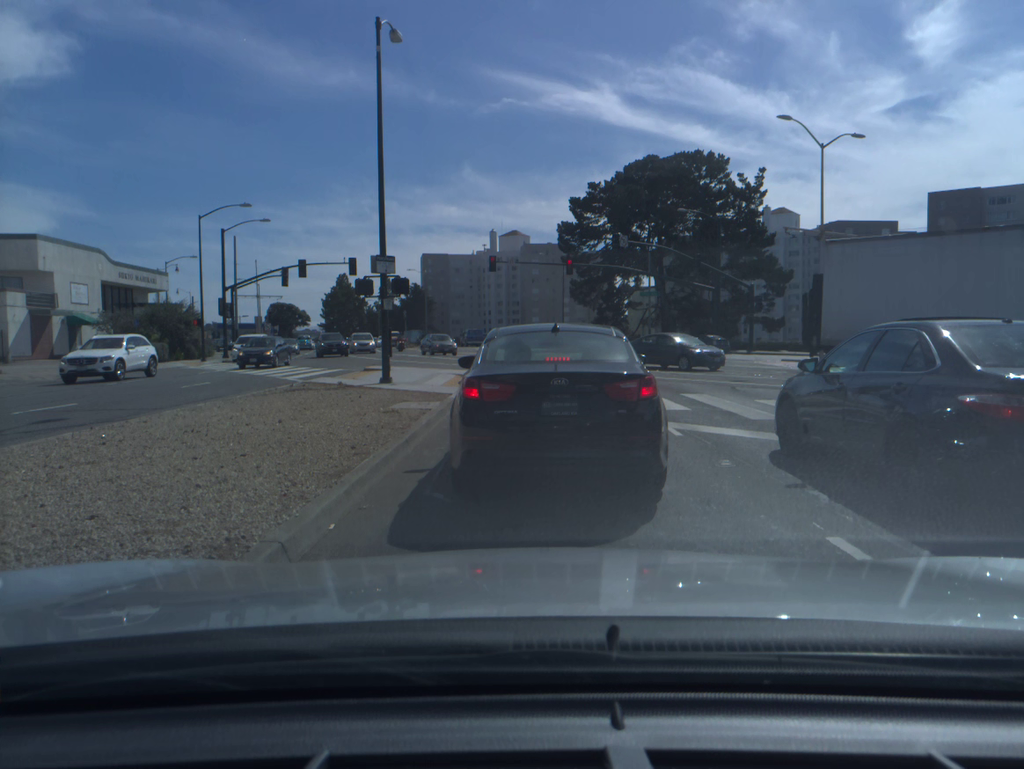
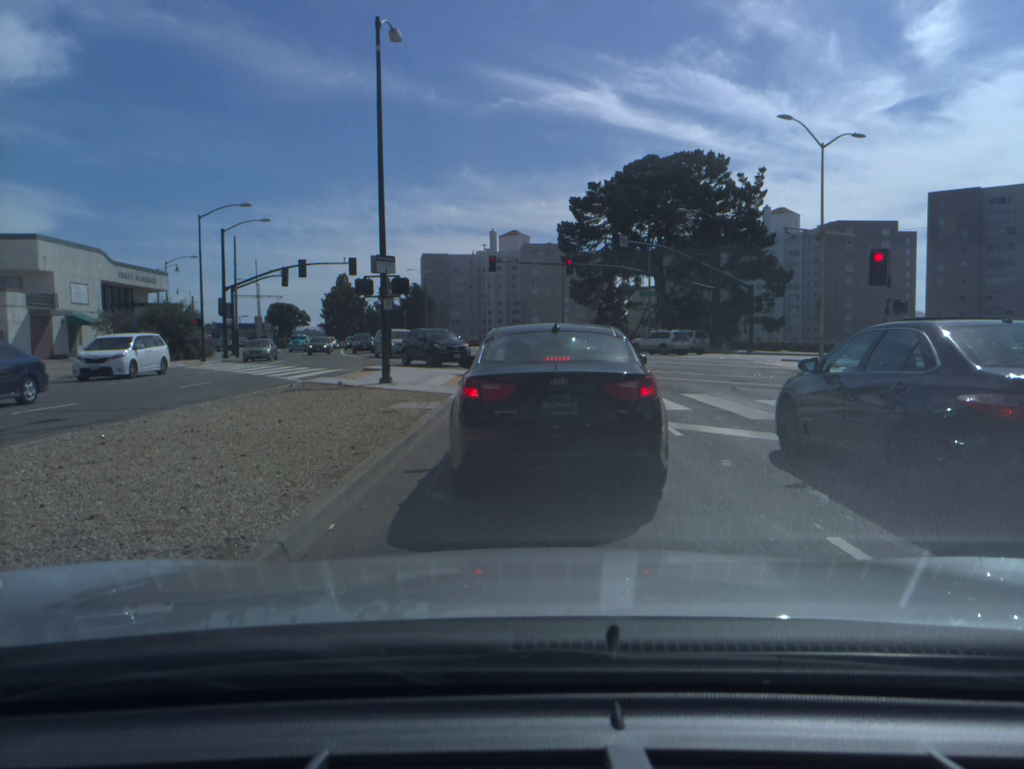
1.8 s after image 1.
(0.0, 0.0) m; 0°
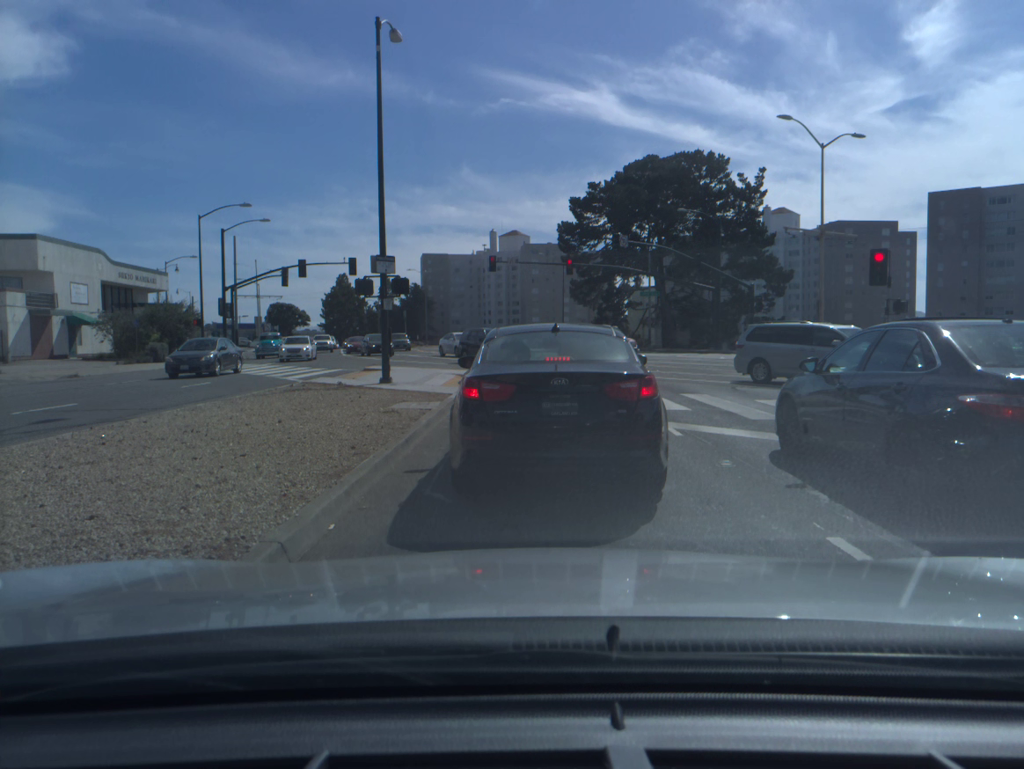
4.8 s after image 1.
(0.0, 0.0) m; 0°
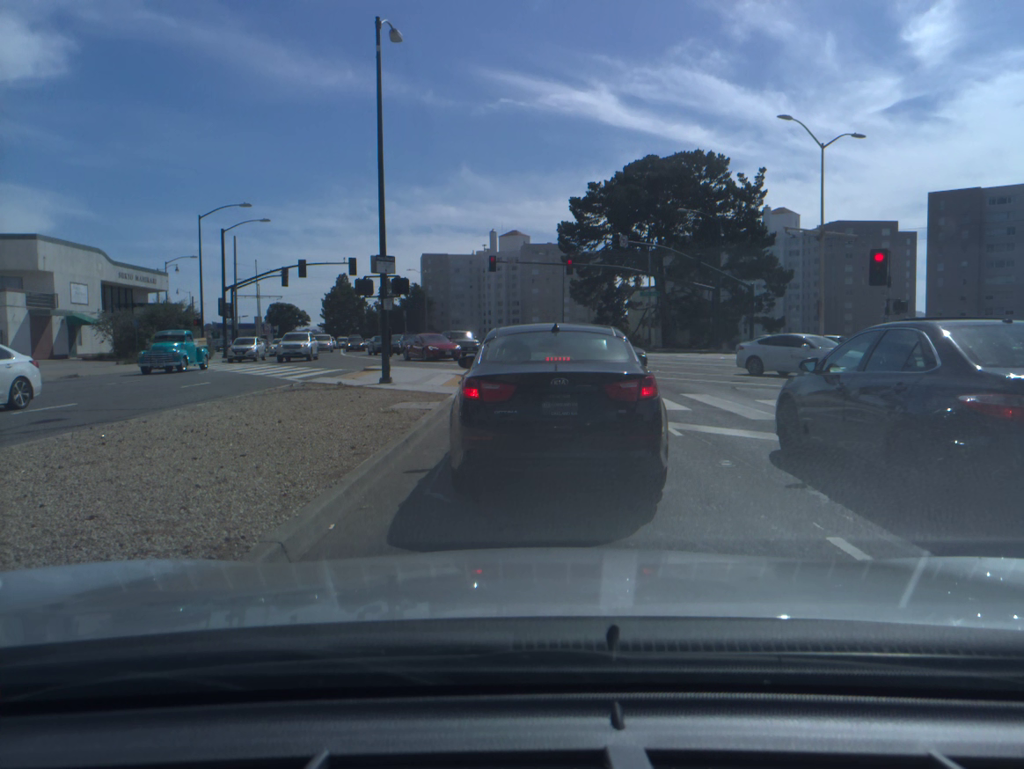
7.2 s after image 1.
(0.0, 0.0) m; 0°
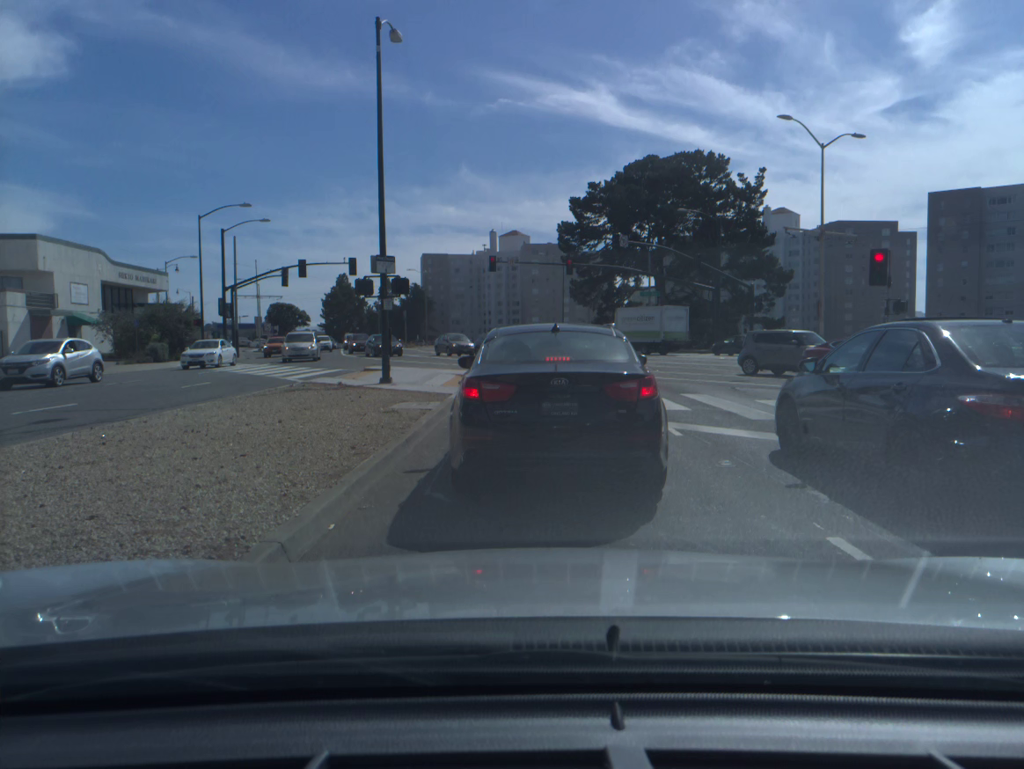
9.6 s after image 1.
(0.0, 0.0) m; 0°
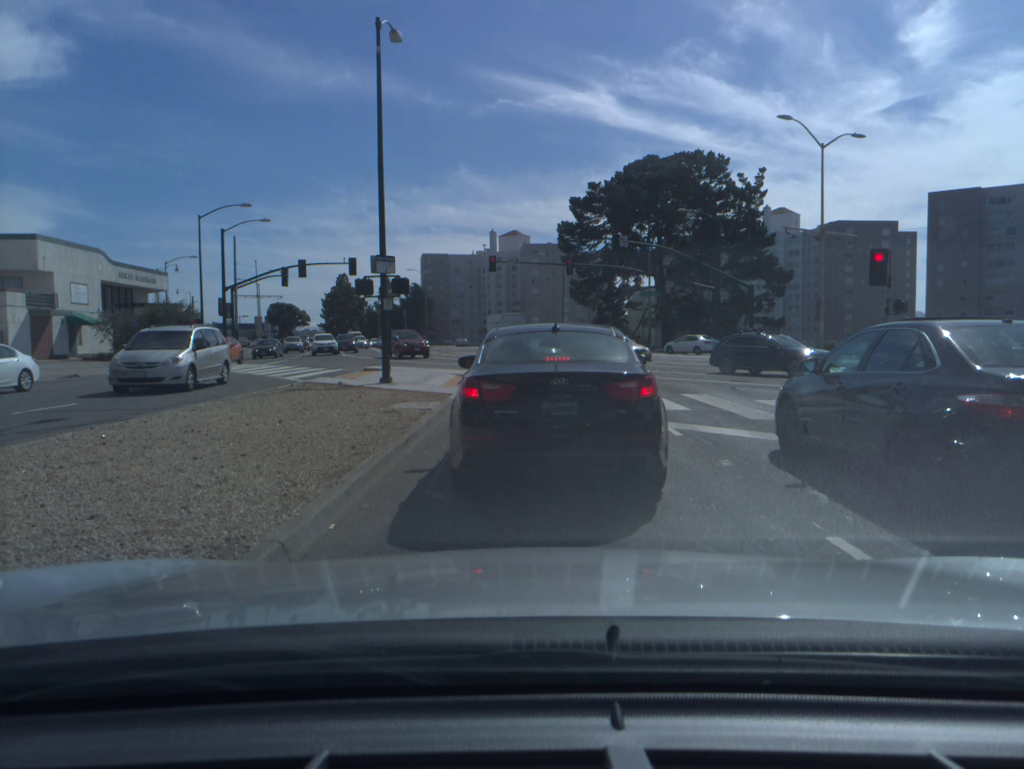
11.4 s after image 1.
(+0.1, 0.0) m; 0°
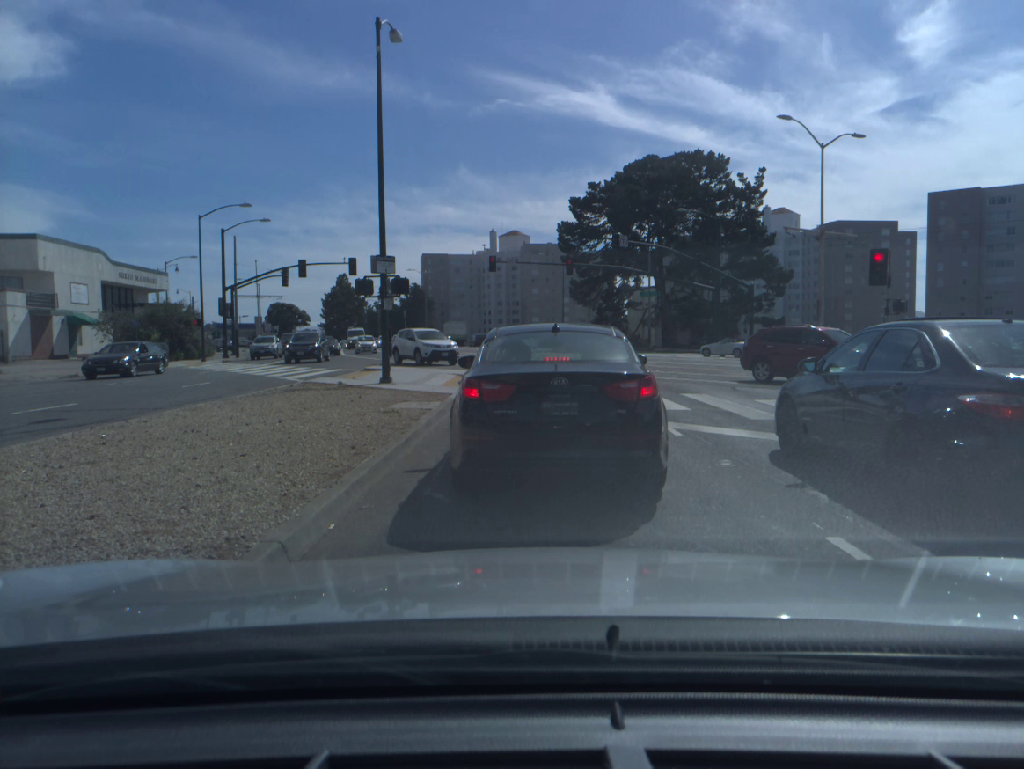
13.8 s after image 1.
(0.0, 0.0) m; 0°
